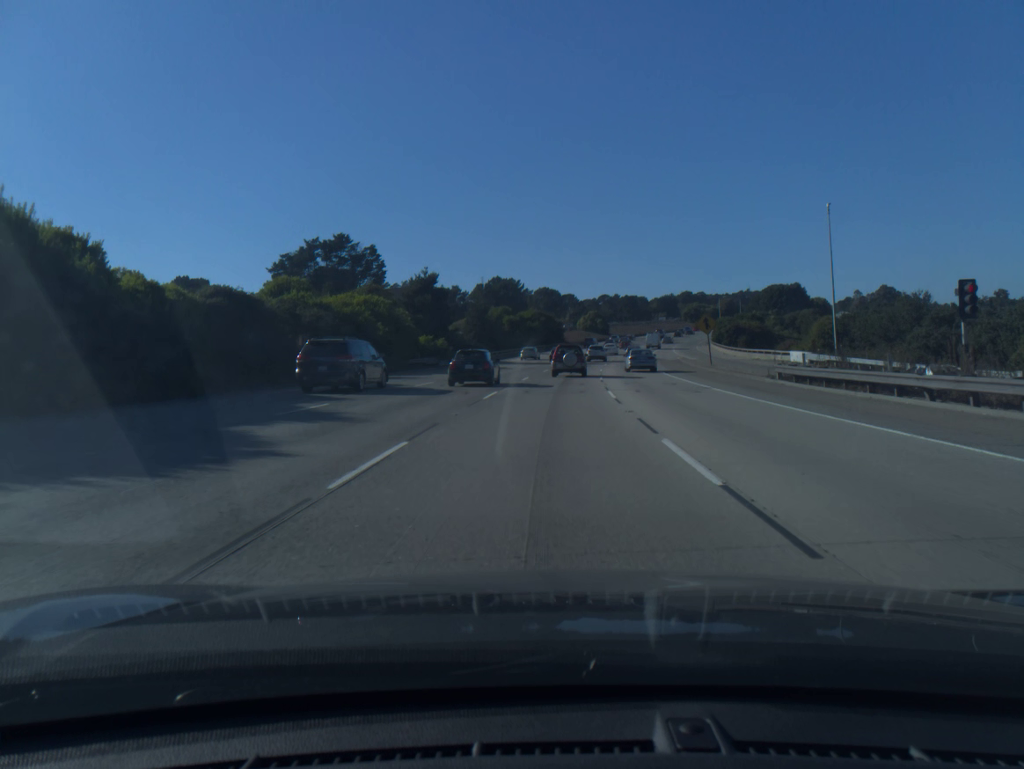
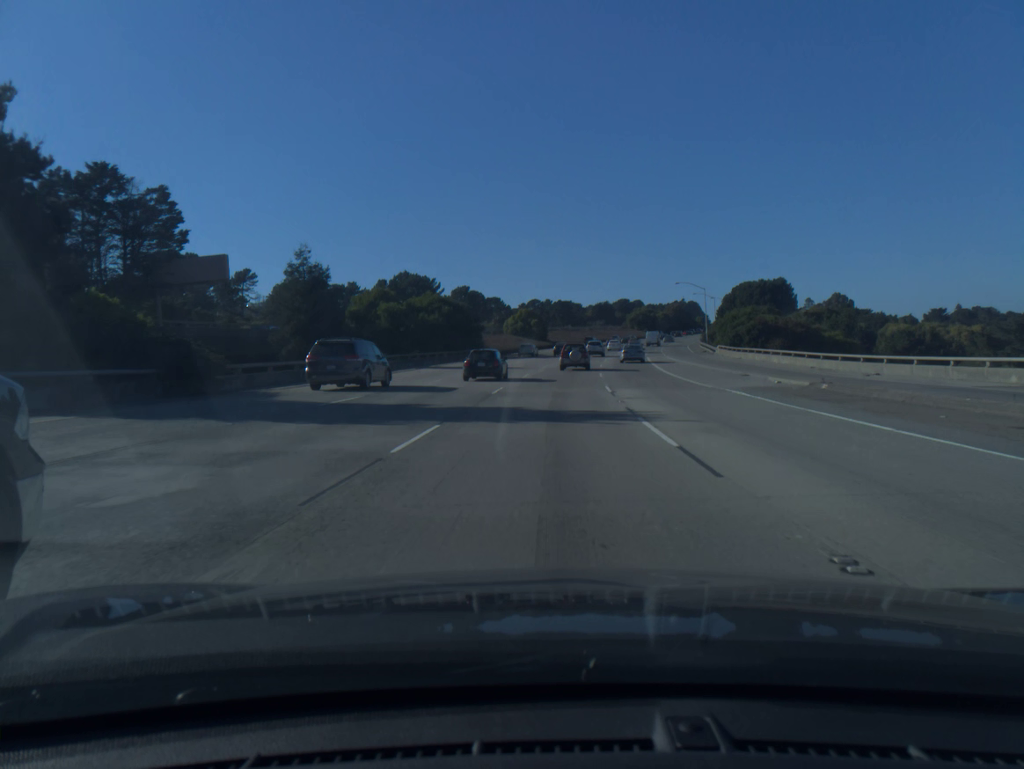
(+2.4, +55.3) m; +5°
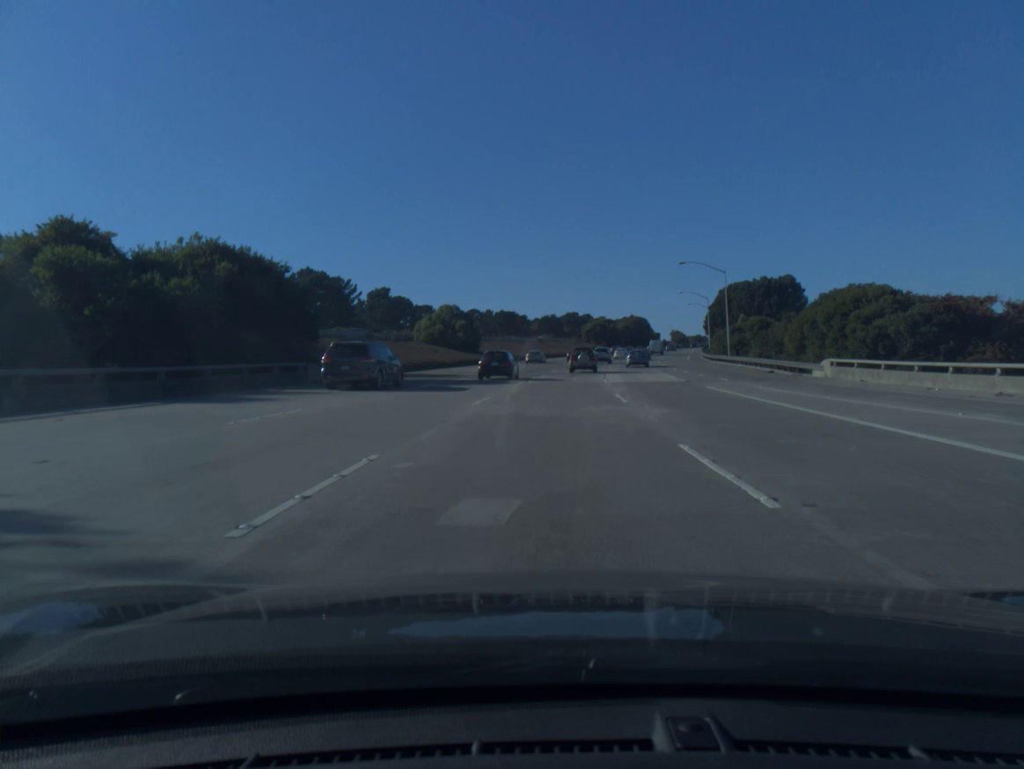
(+1.7, +46.9) m; +4°
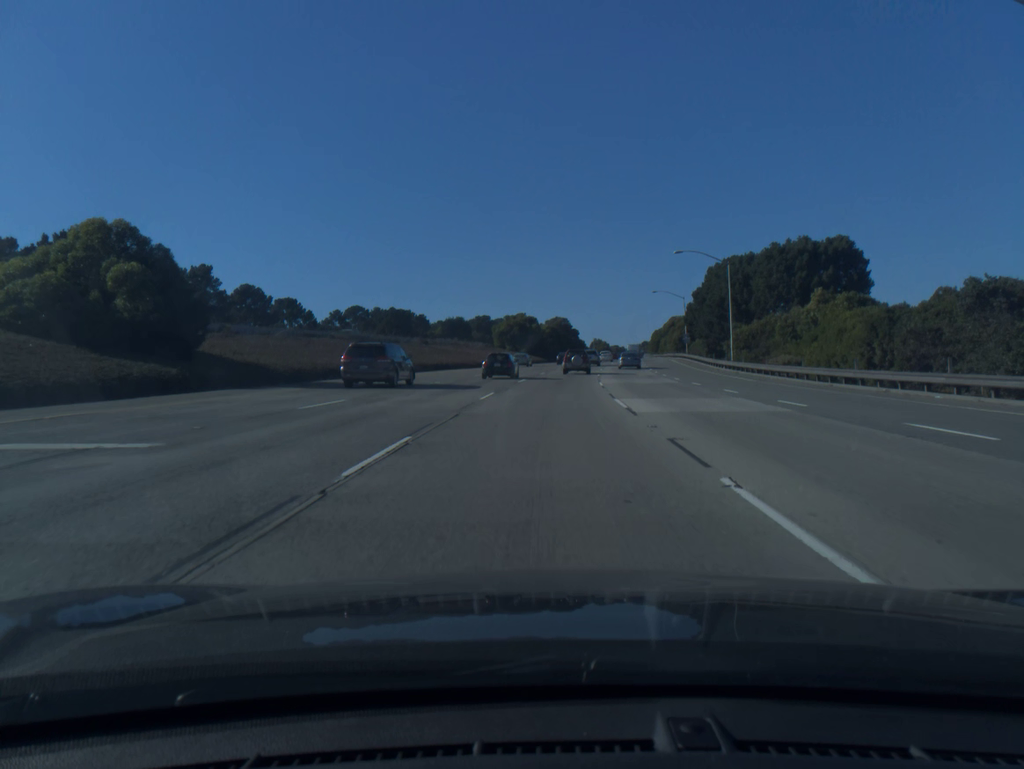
(+3.3, +61.0) m; +6°
